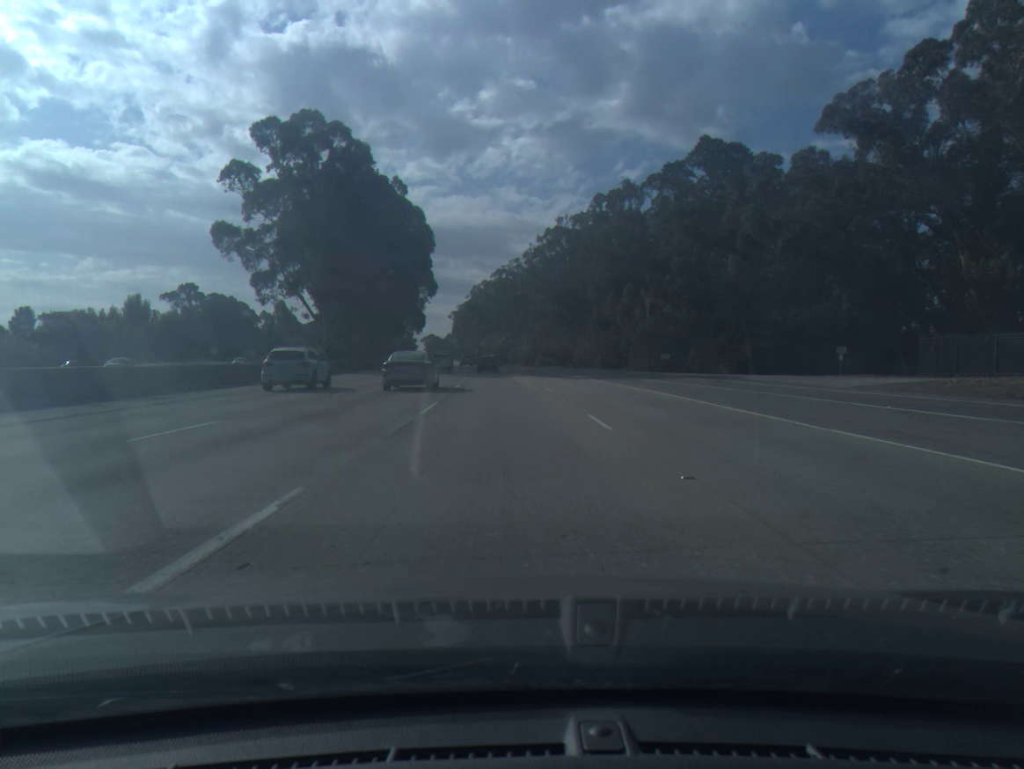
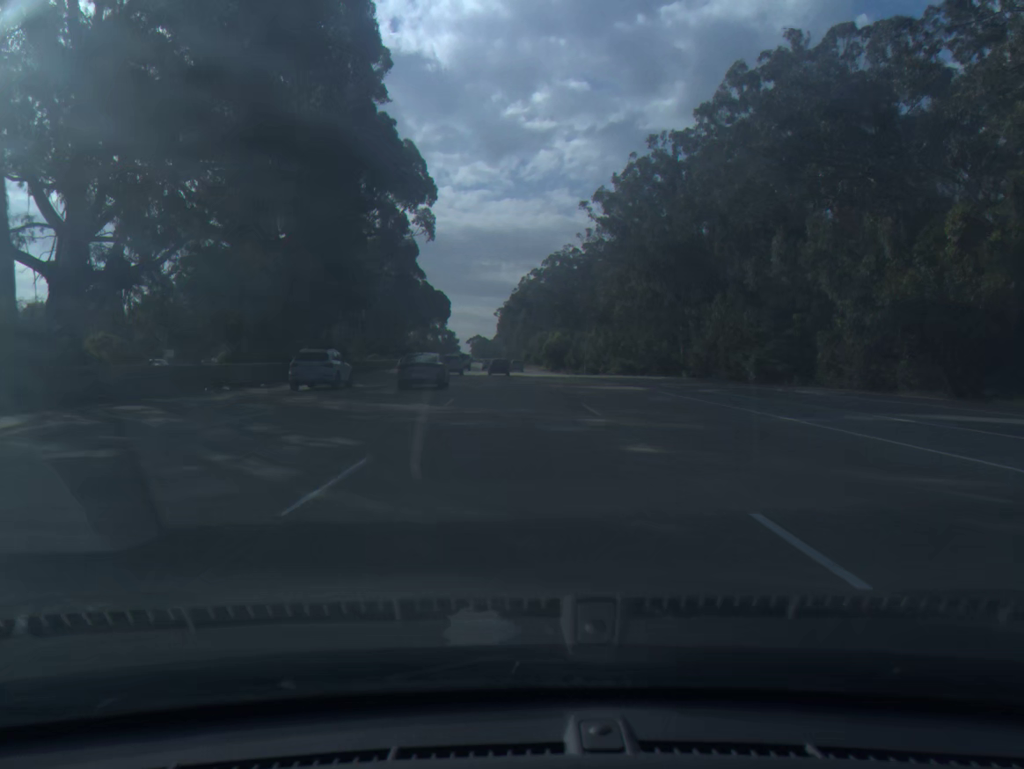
(-1.8, +55.3) m; -4°
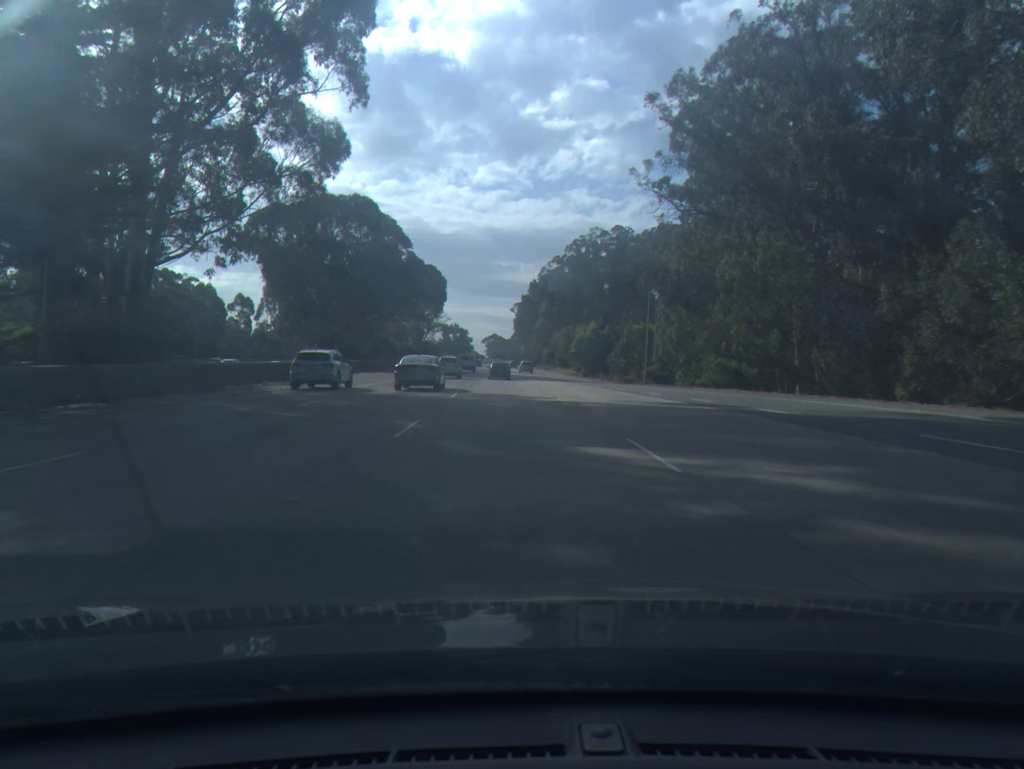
(-0.4, +37.3) m; -1°
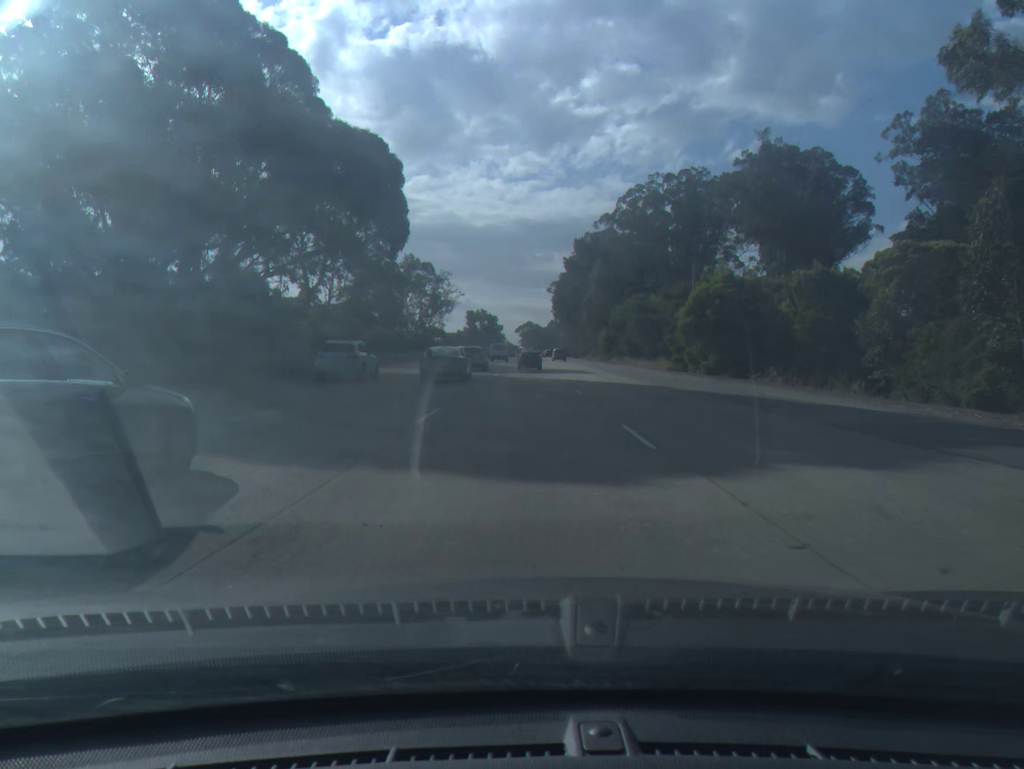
(-1.3, +56.8) m; -3°
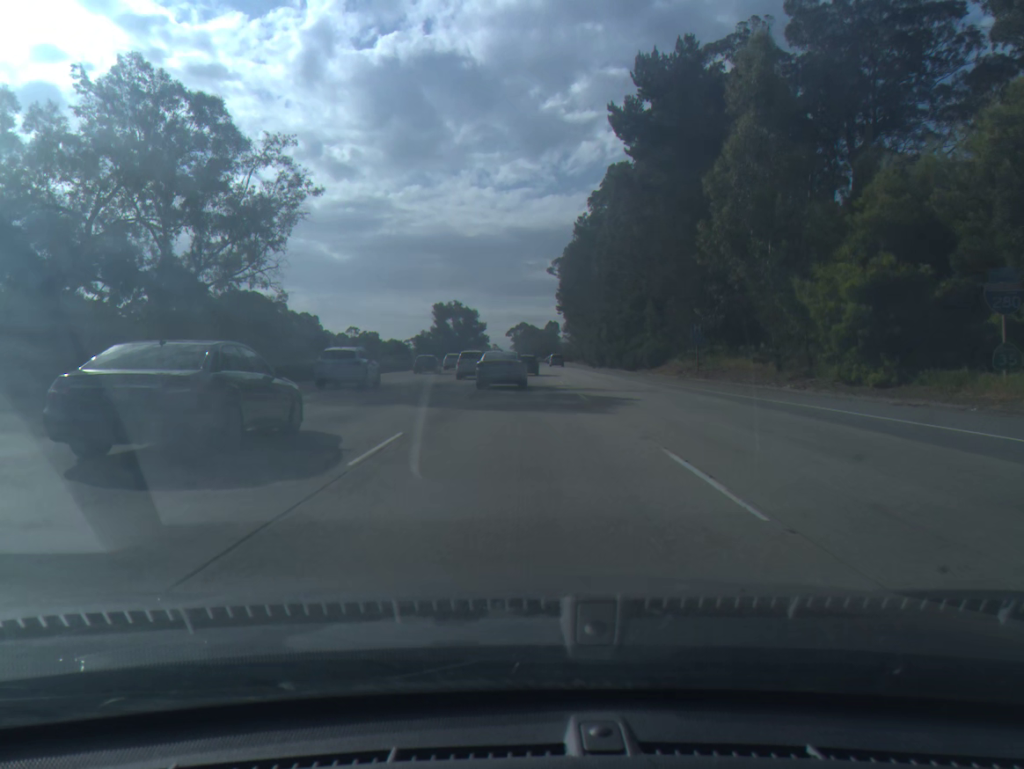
(+1.0, +92.4) m; 0°
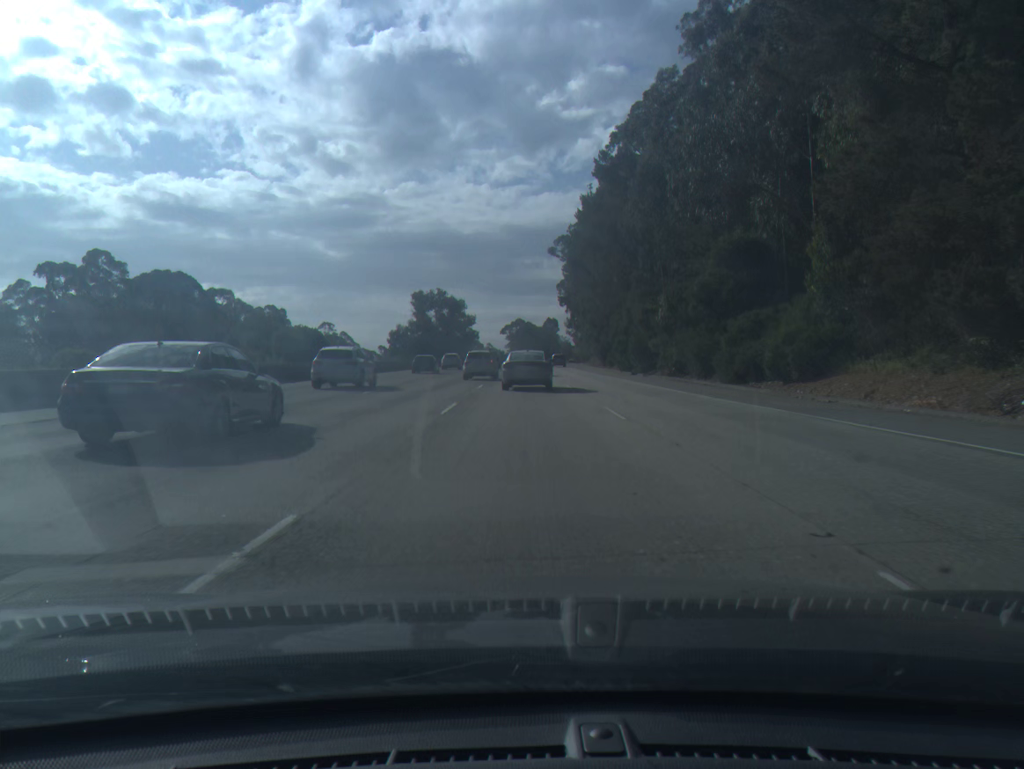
(0.0, +35.8) m; 0°
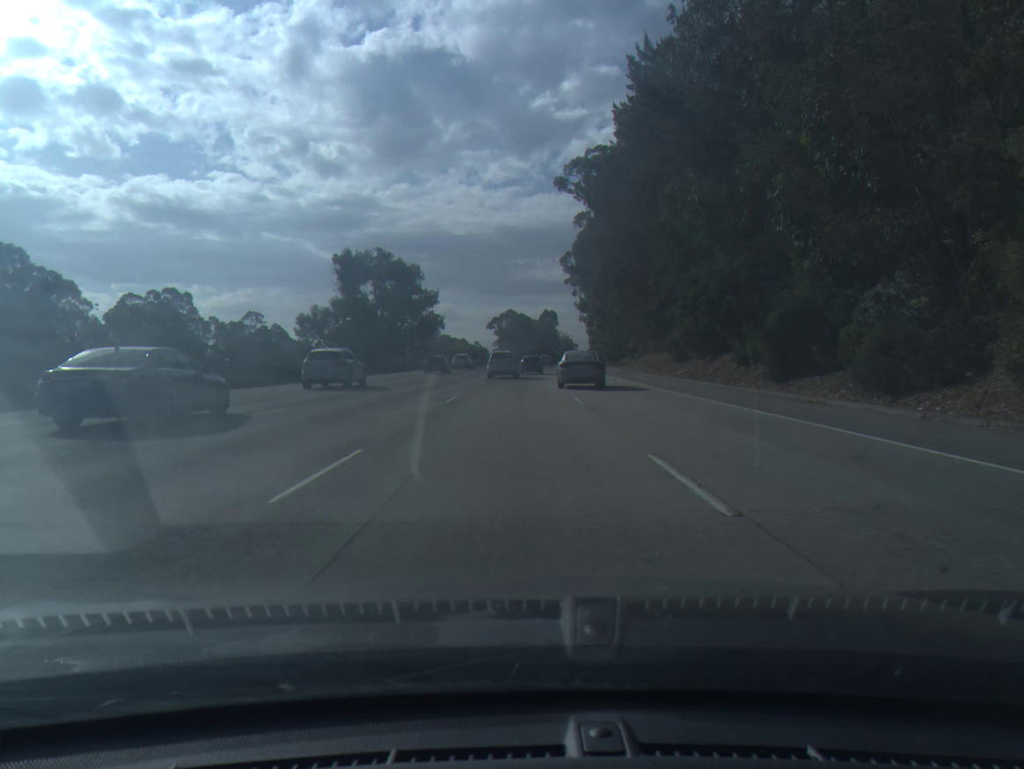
(+0.6, +68.6) m; +1°
